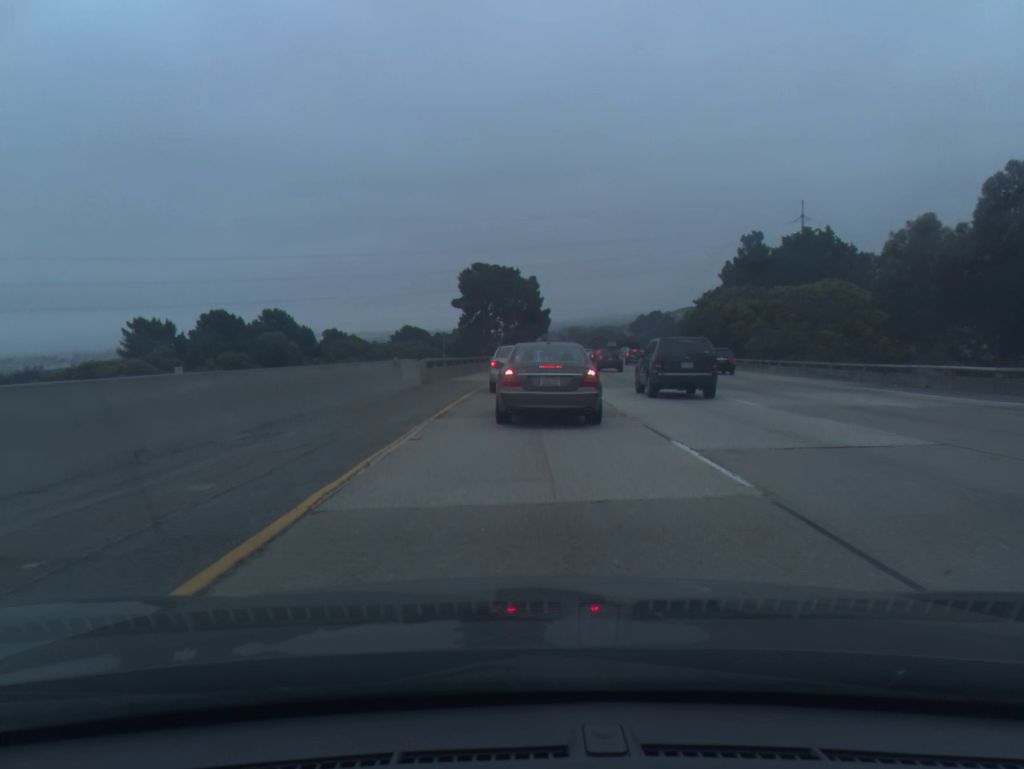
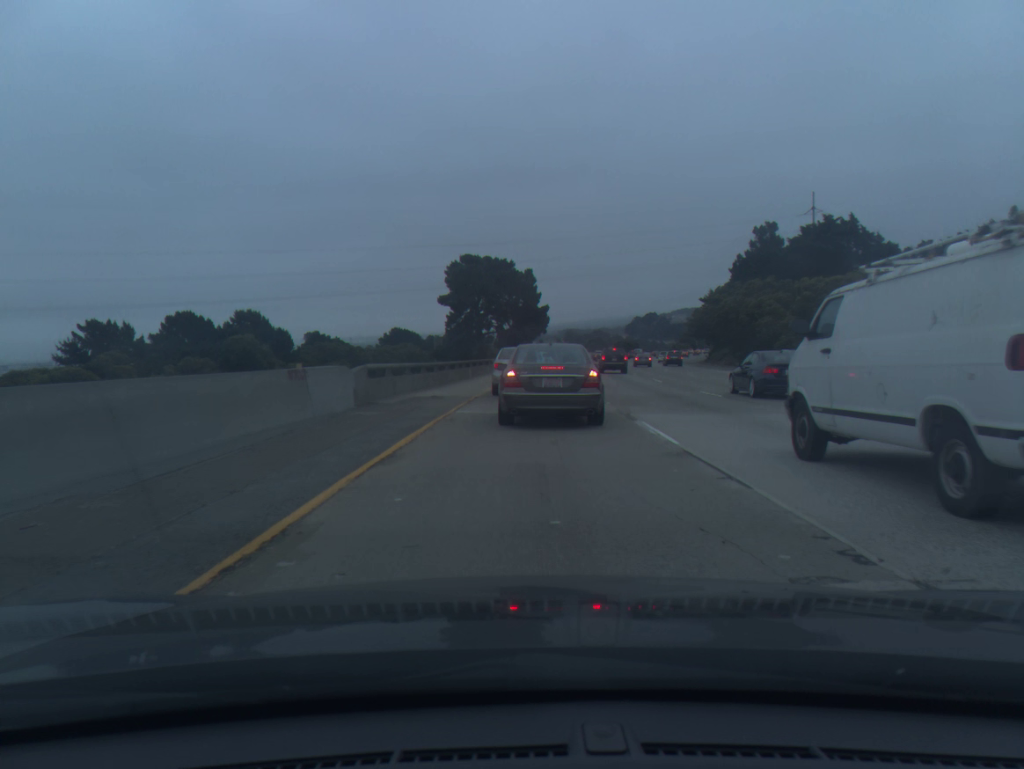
(0.0, +11.1) m; 0°
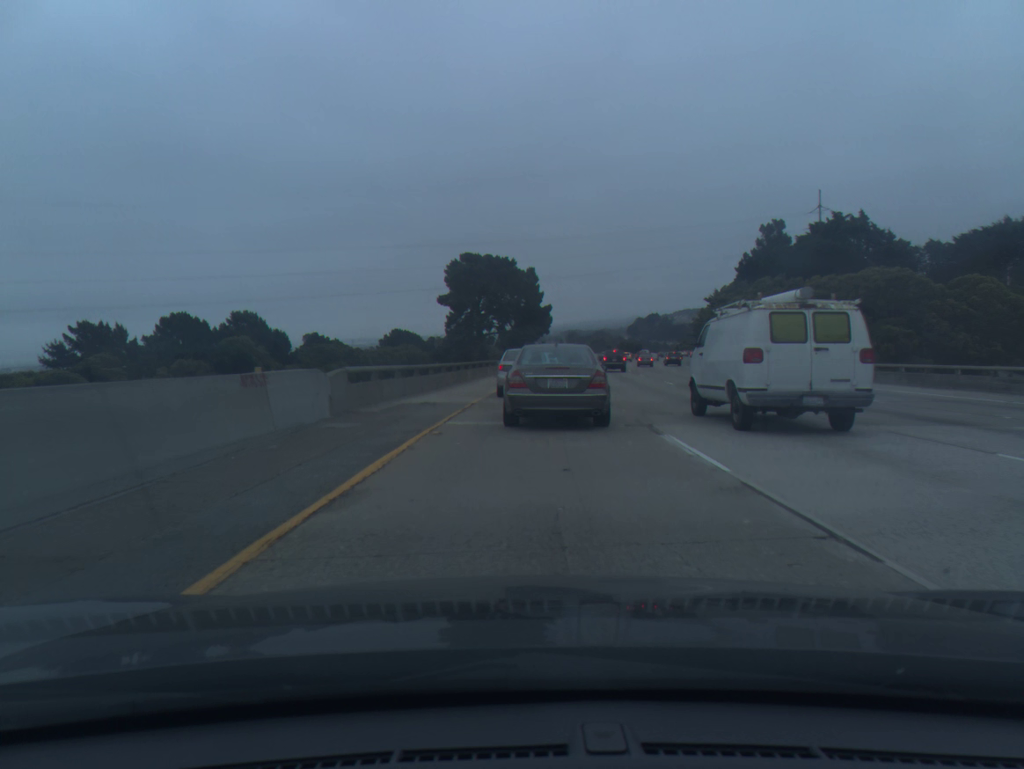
(0.0, +2.5) m; 0°
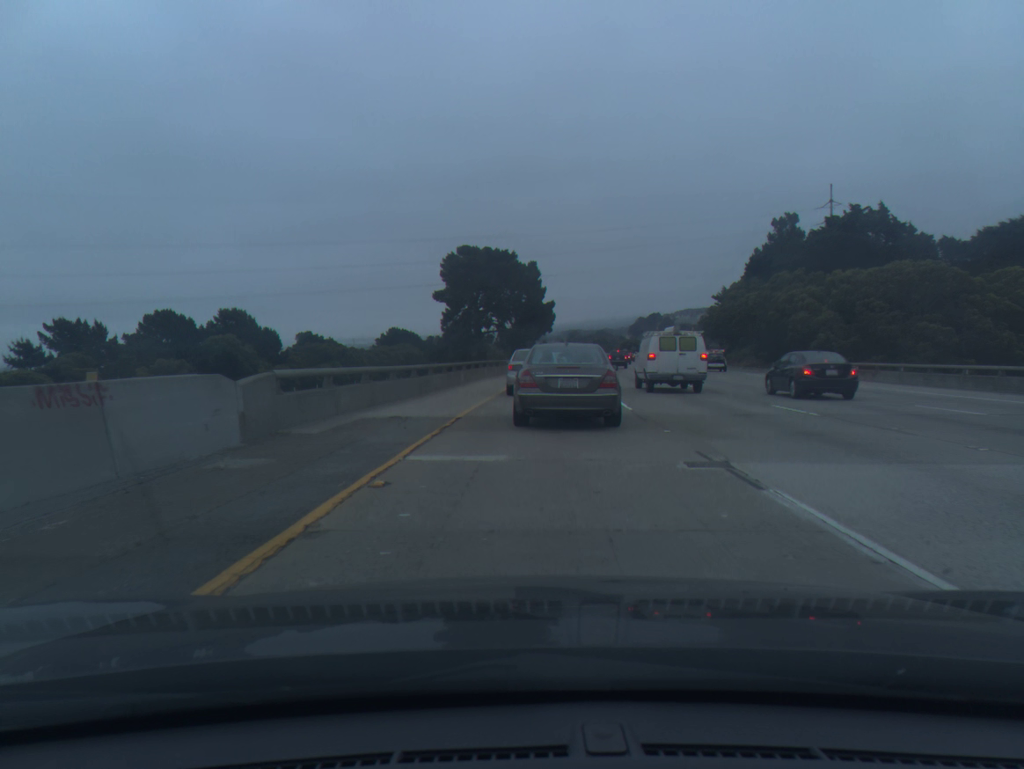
(0.0, +5.0) m; 0°
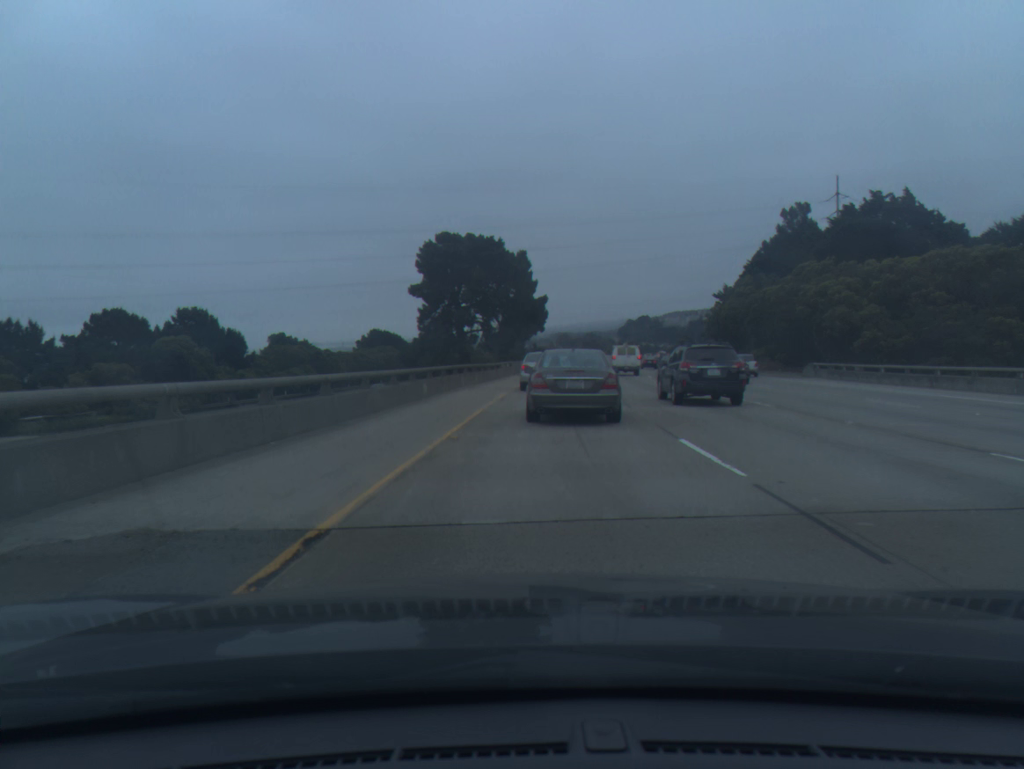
(+0.1, +9.7) m; +1°
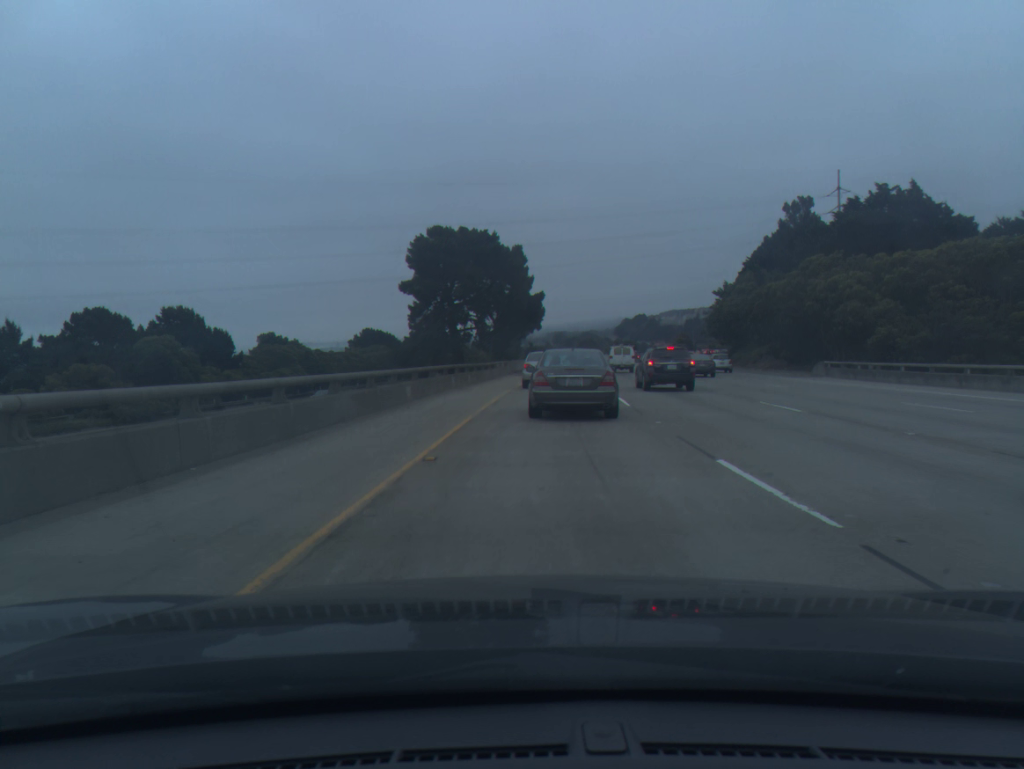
(0.0, +2.5) m; +1°
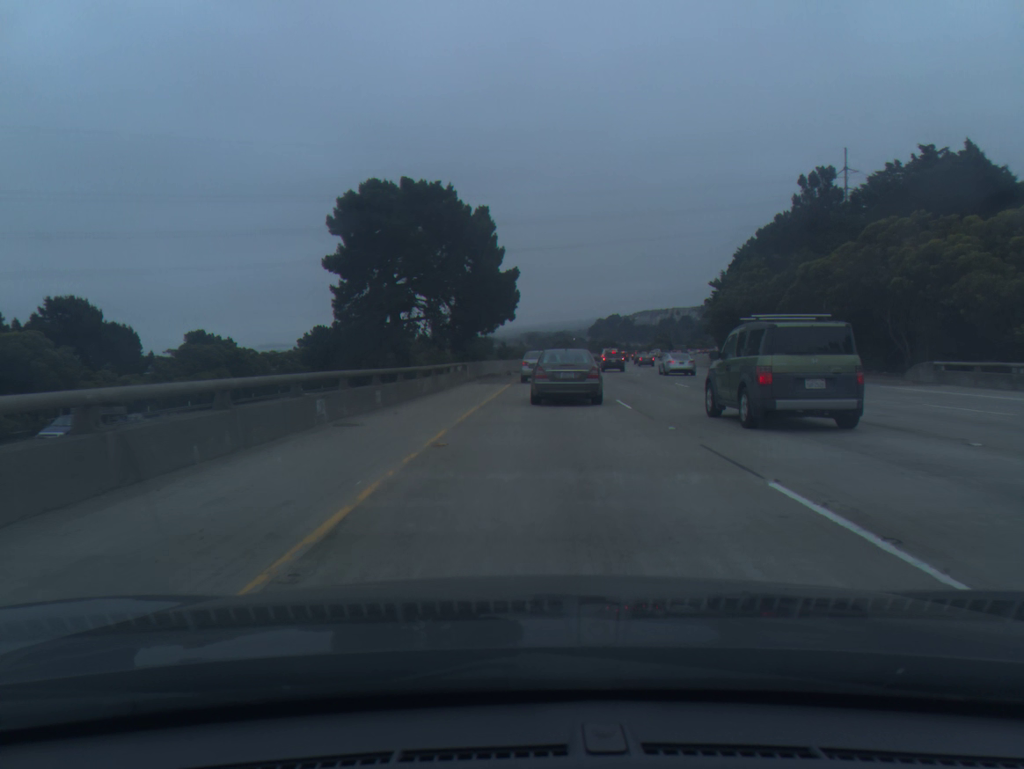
(+0.3, +16.5) m; +2°
